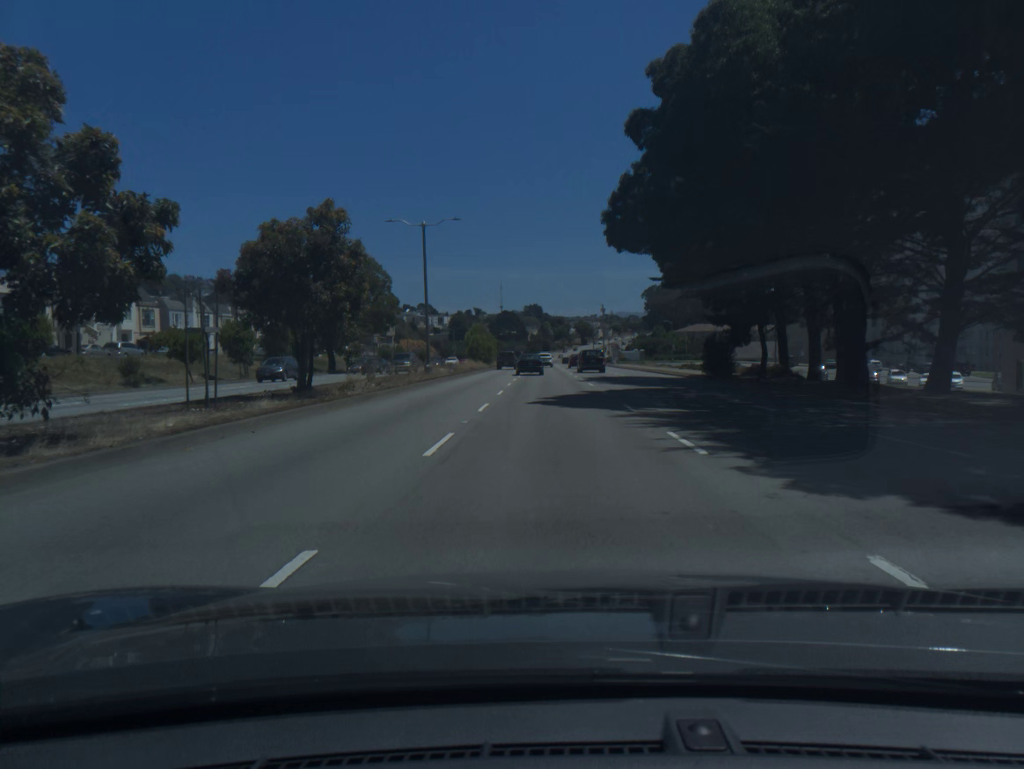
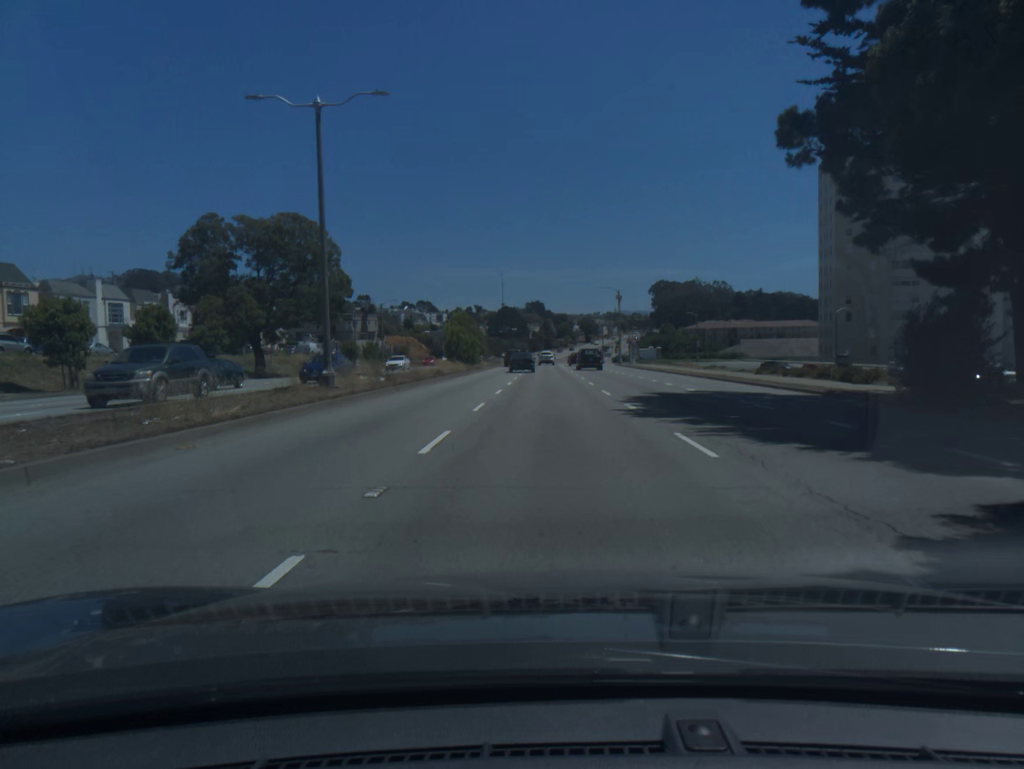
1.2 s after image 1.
(0.0, +22.6) m; 0°
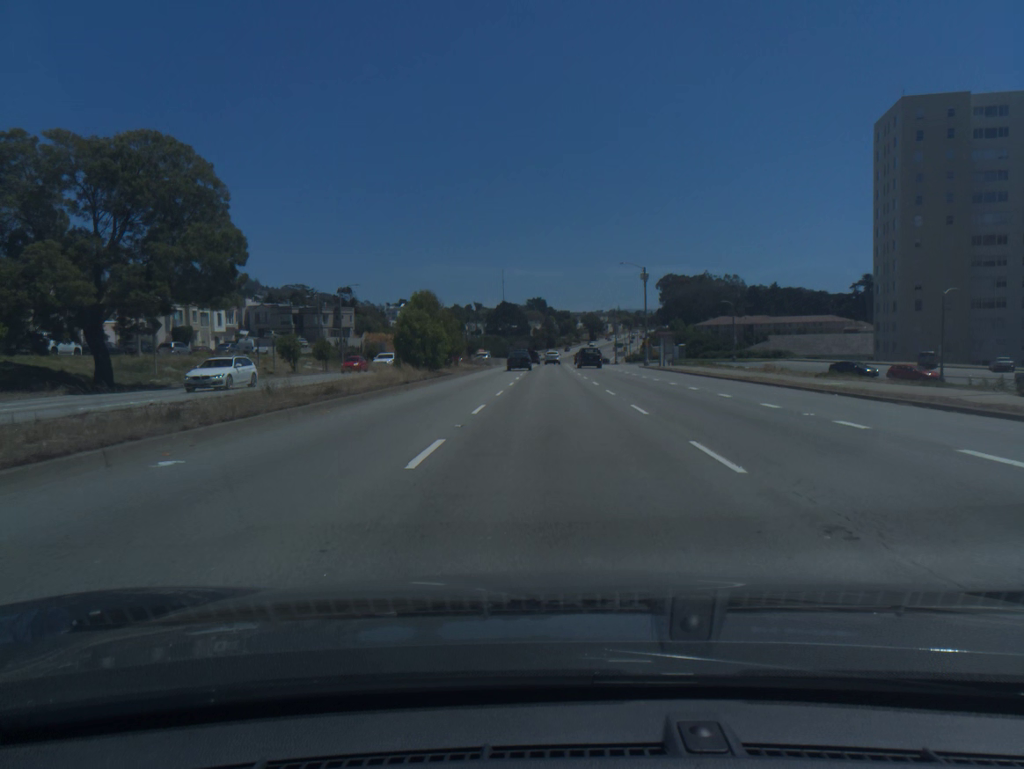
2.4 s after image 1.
(0.0, +23.2) m; 0°
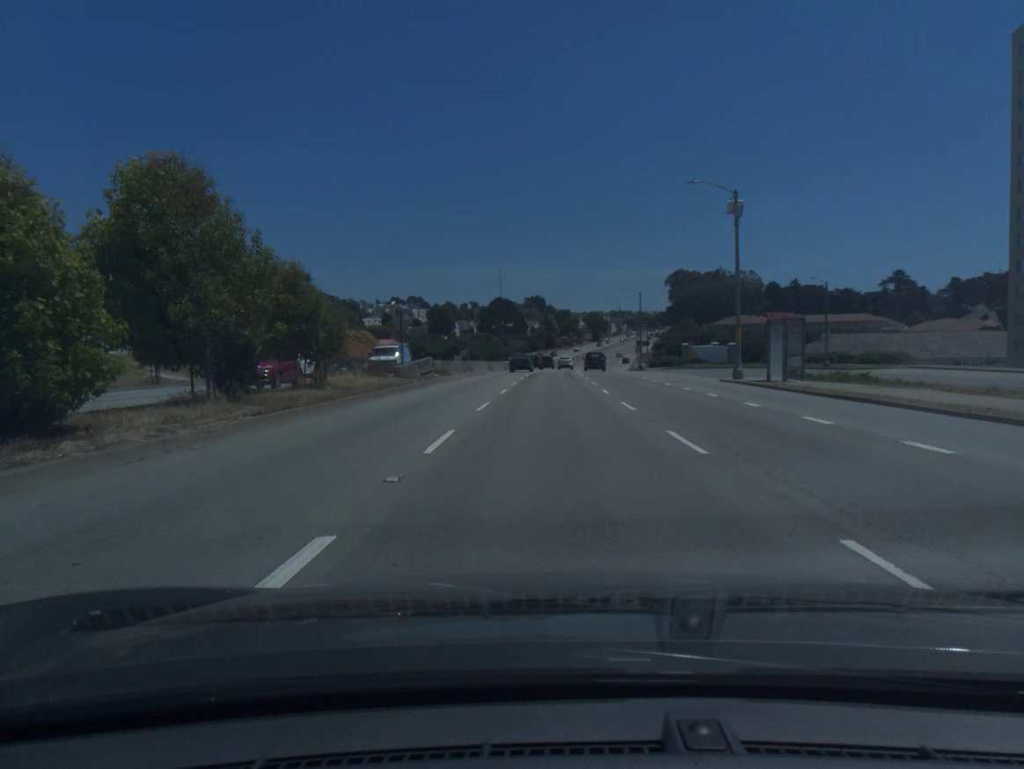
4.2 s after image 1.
(0.0, +35.3) m; 0°
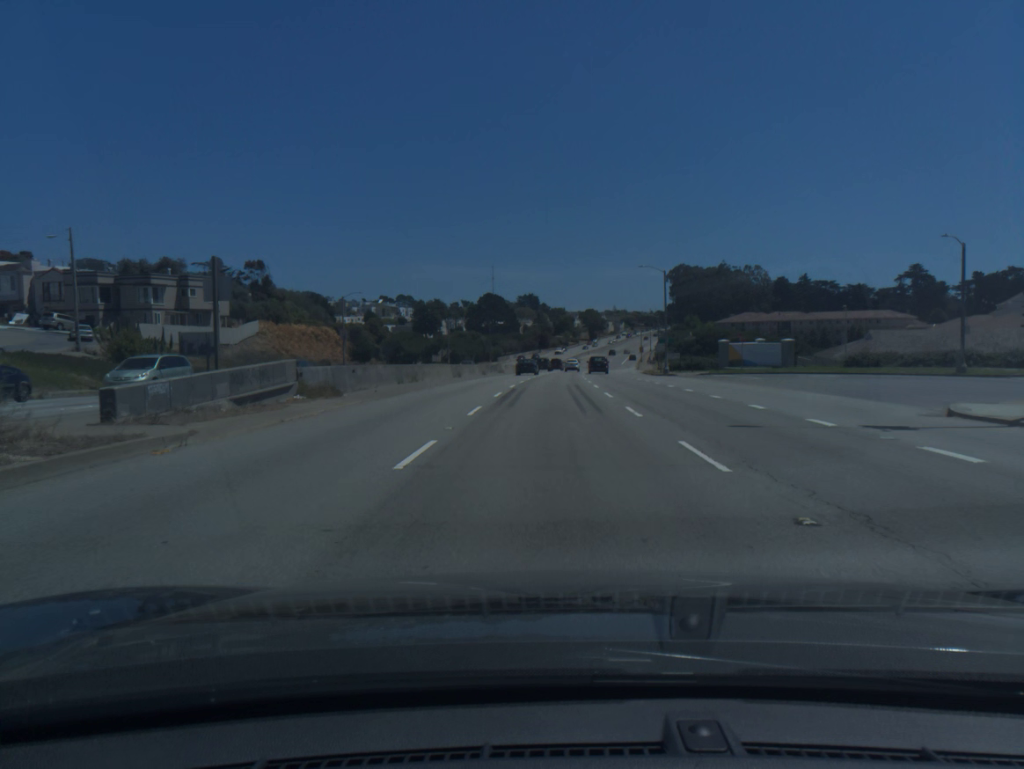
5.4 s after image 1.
(+0.1, +24.0) m; 0°
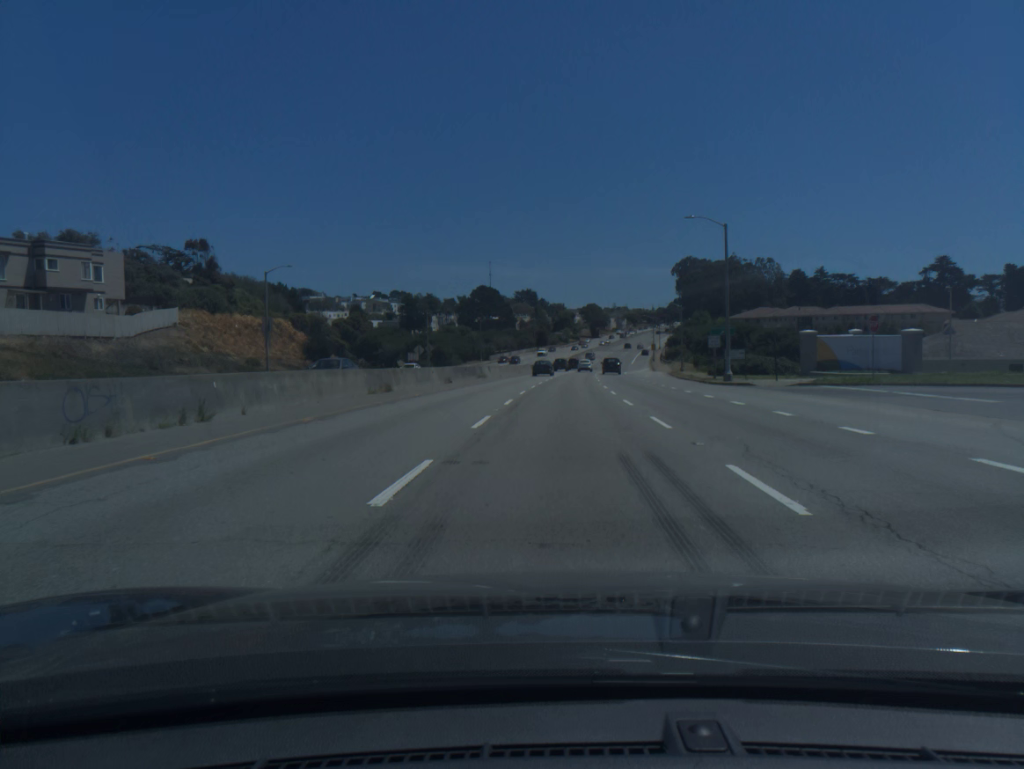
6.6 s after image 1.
(0.0, +24.2) m; 0°
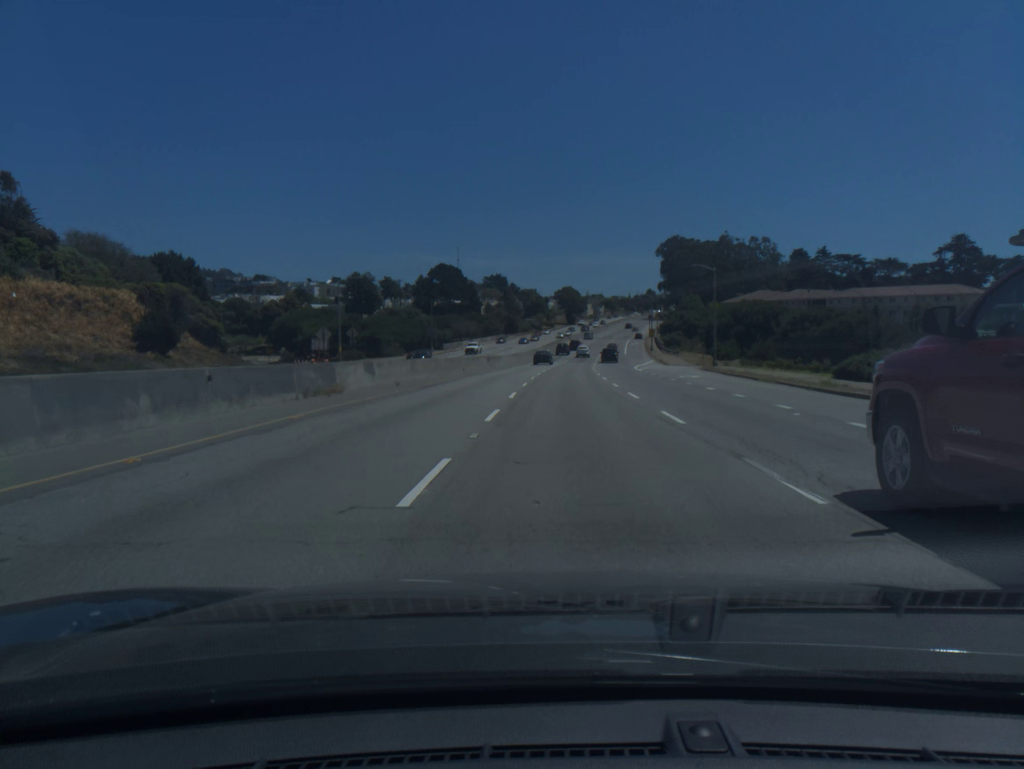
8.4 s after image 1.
(+0.6, +36.8) m; +2°
